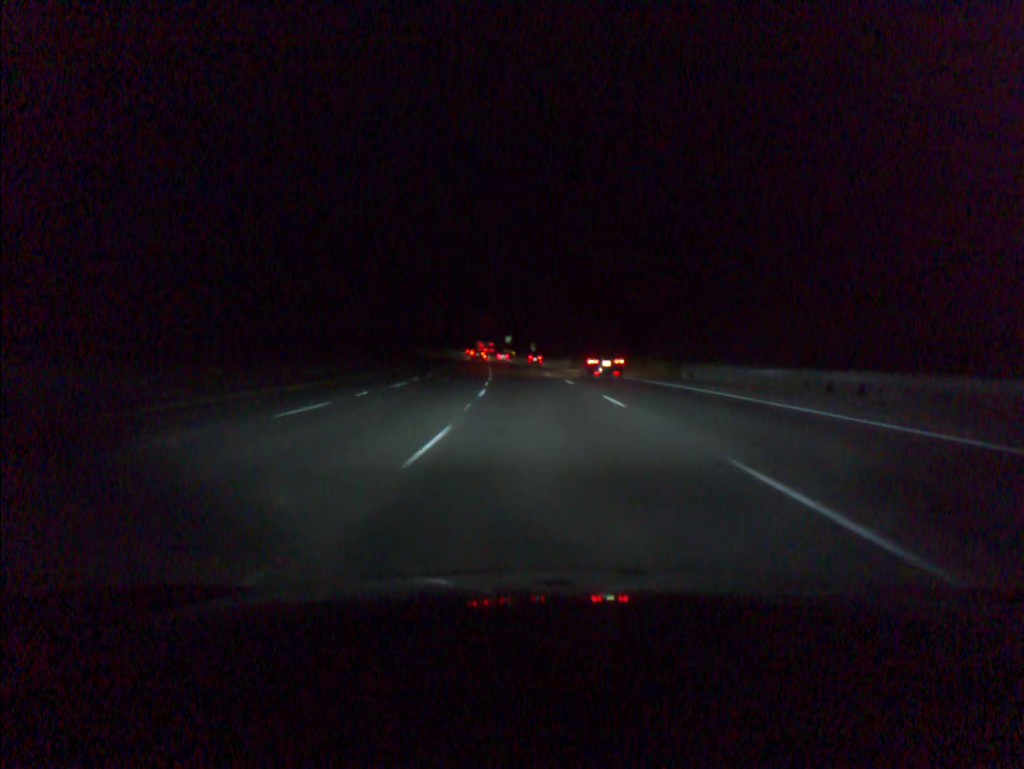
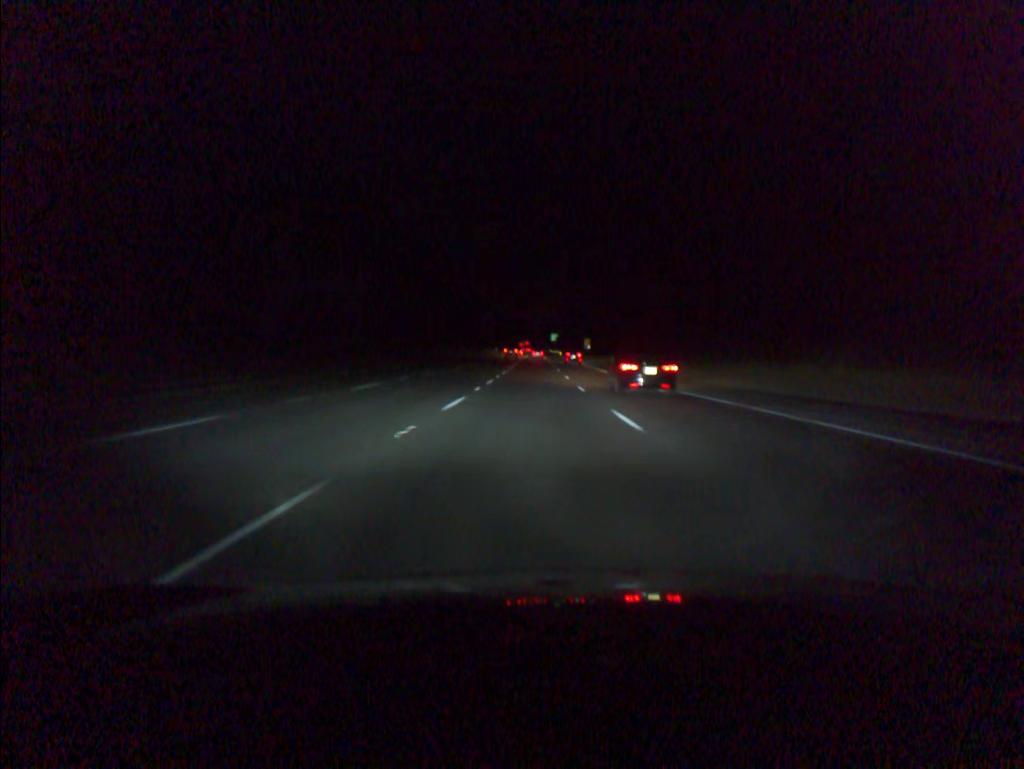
(-2.2, +64.8) m; -3°
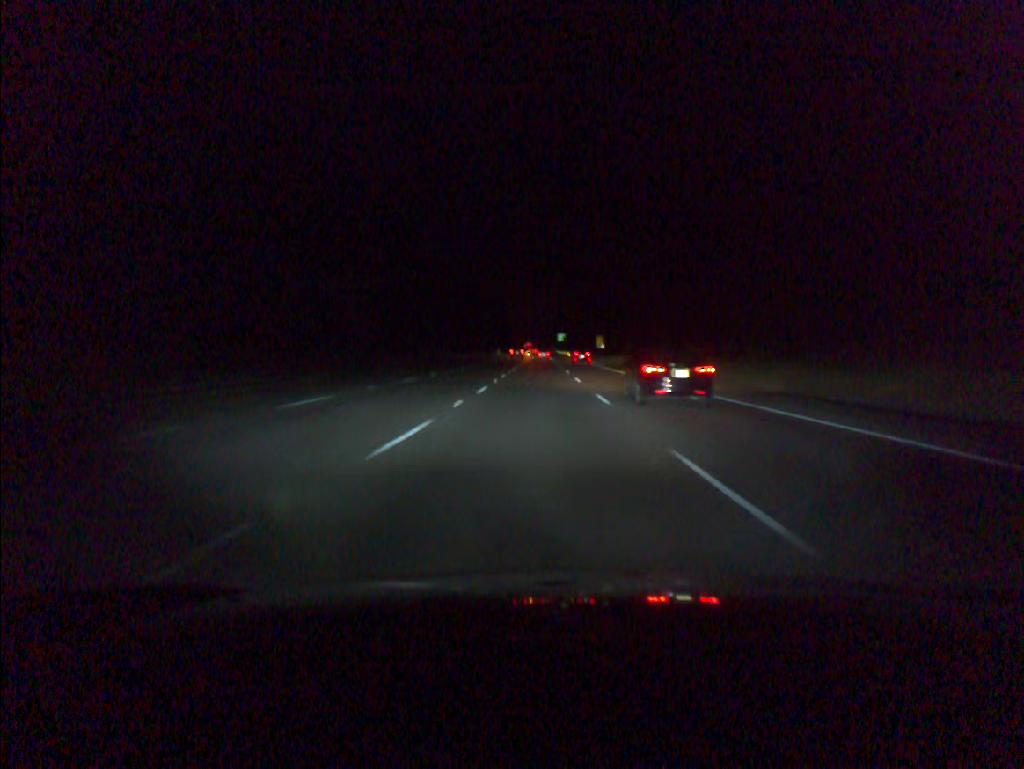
(-0.1, +21.8) m; 0°
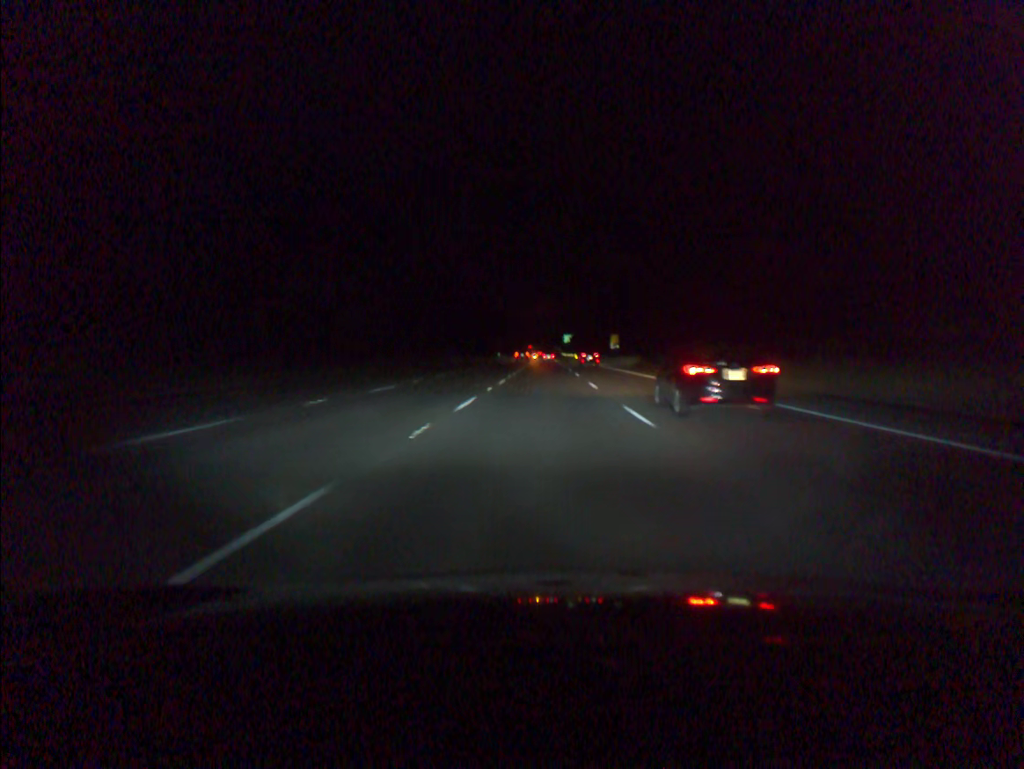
(-0.1, +21.8) m; 0°
